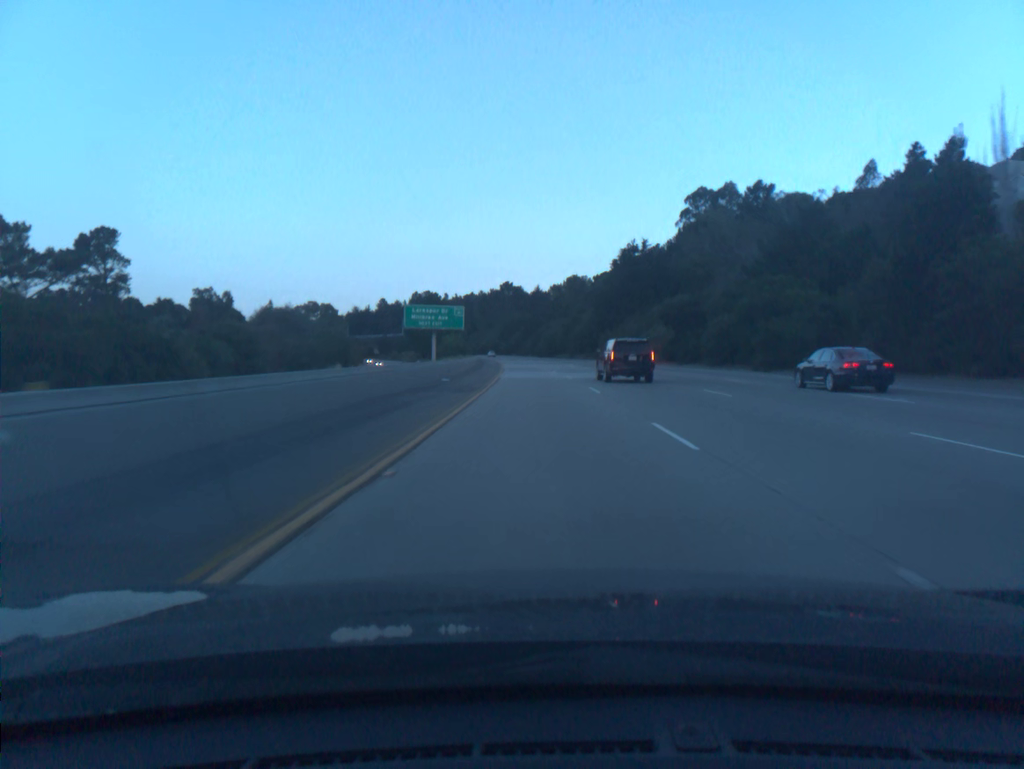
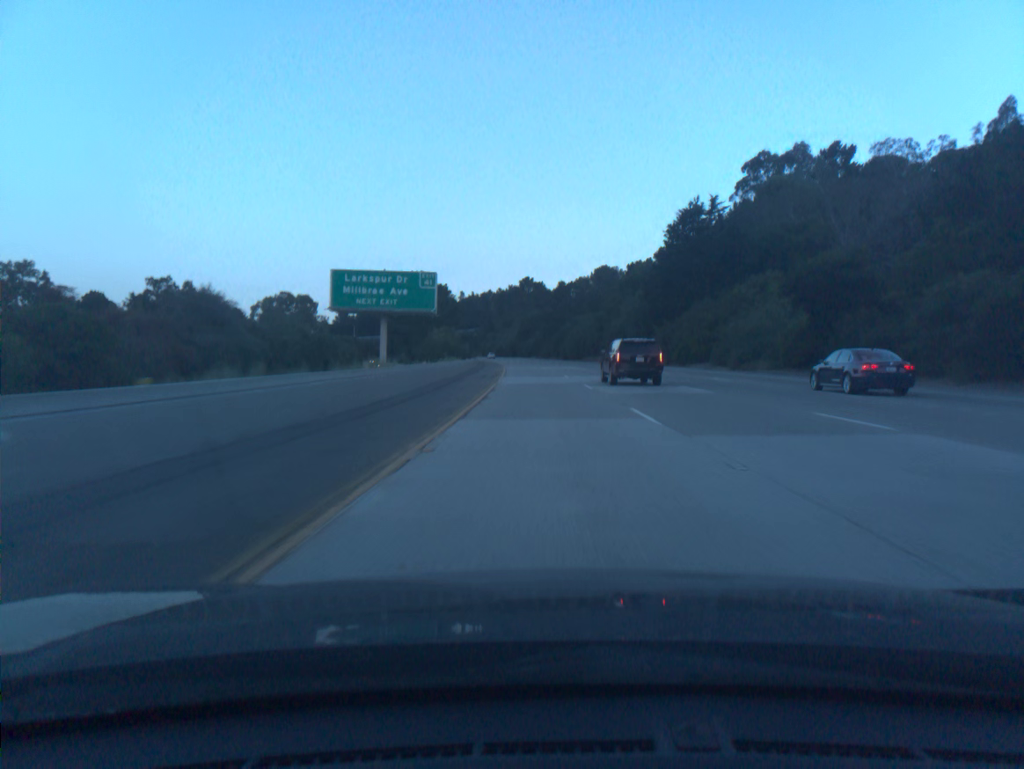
(-0.6, +39.3) m; -2°
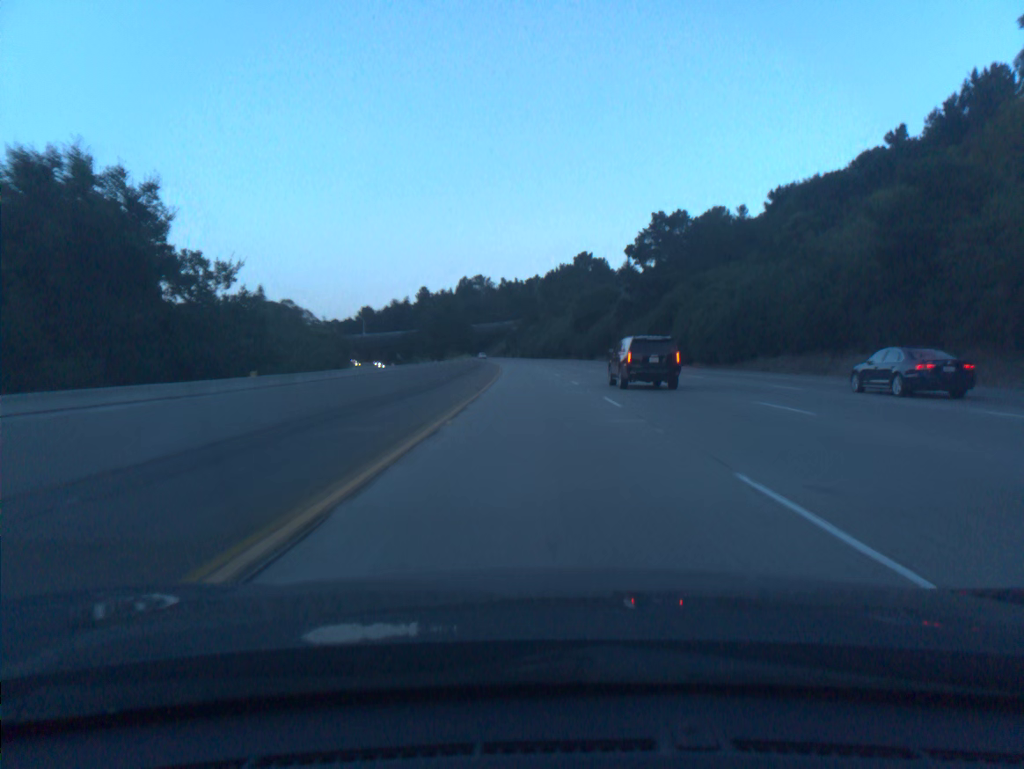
(-3.1, +98.1) m; -4°
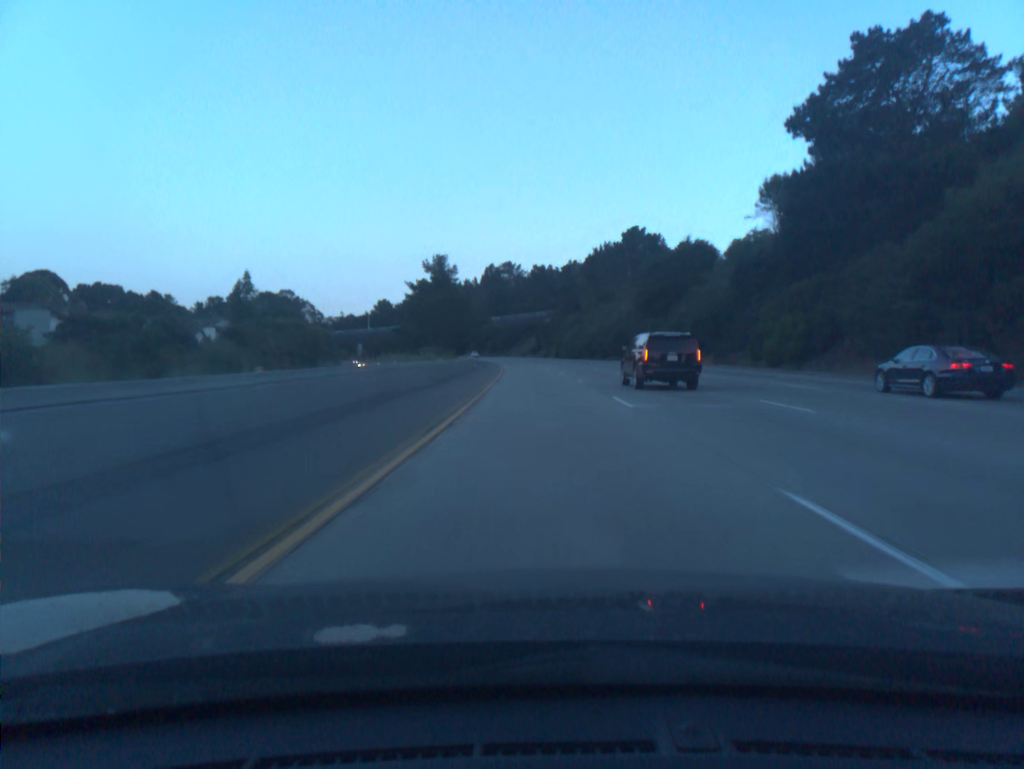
(-1.5, +58.8) m; -3°
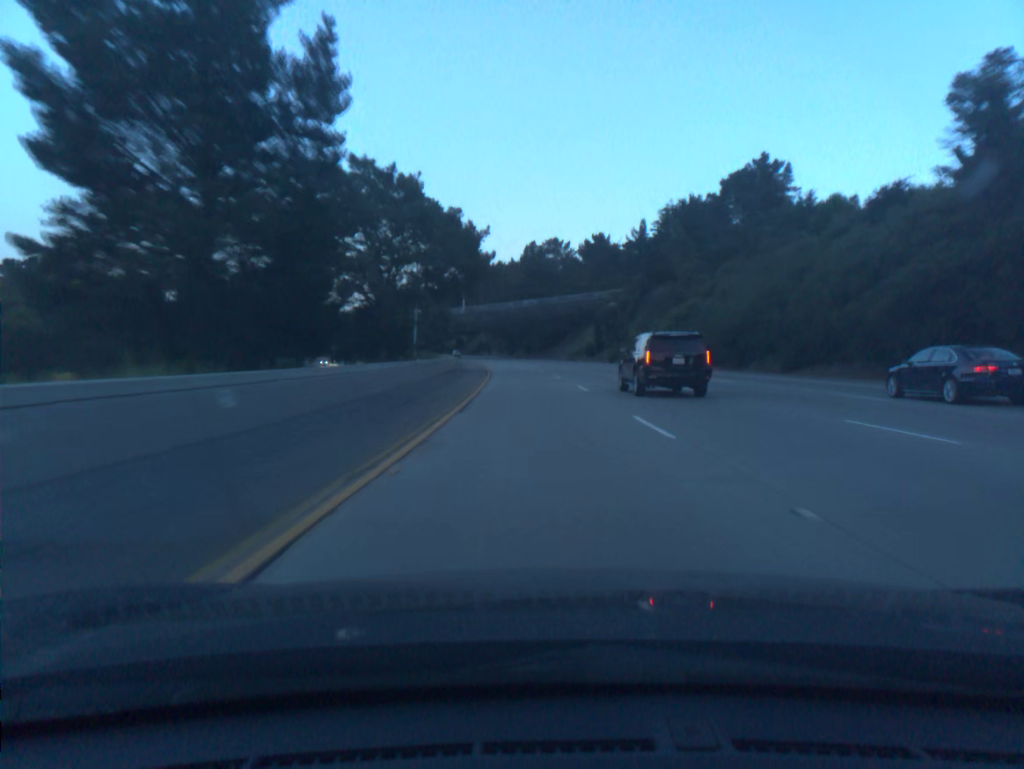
(-2.1, +78.4) m; -3°
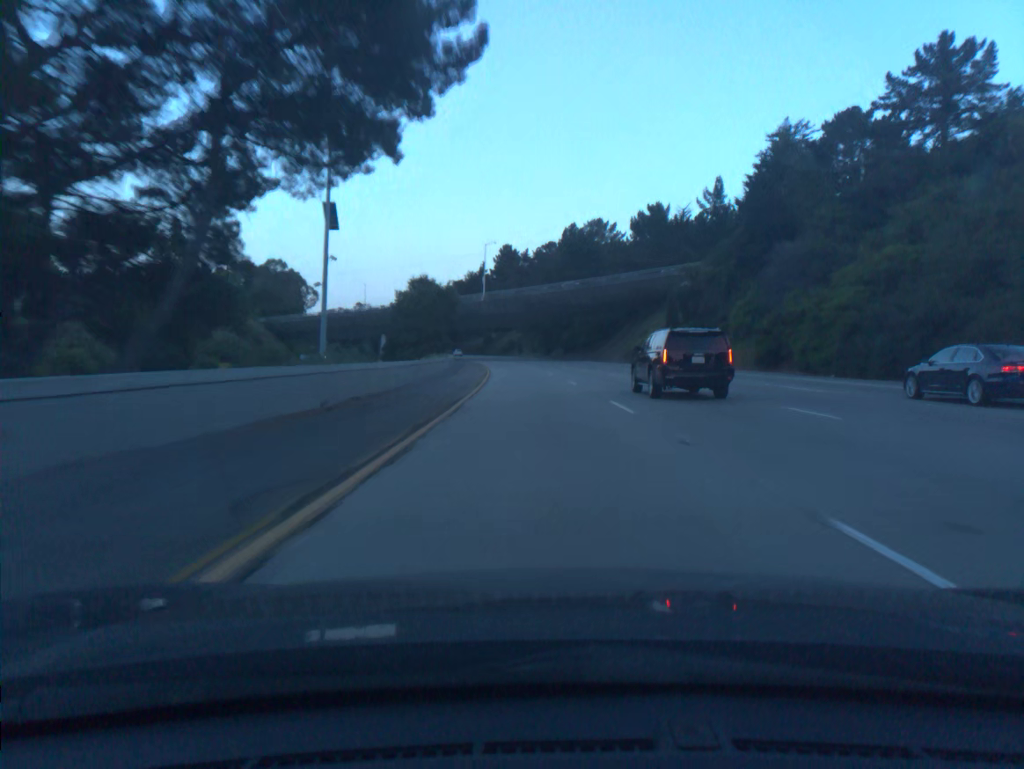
(-0.9, +39.3) m; -3°
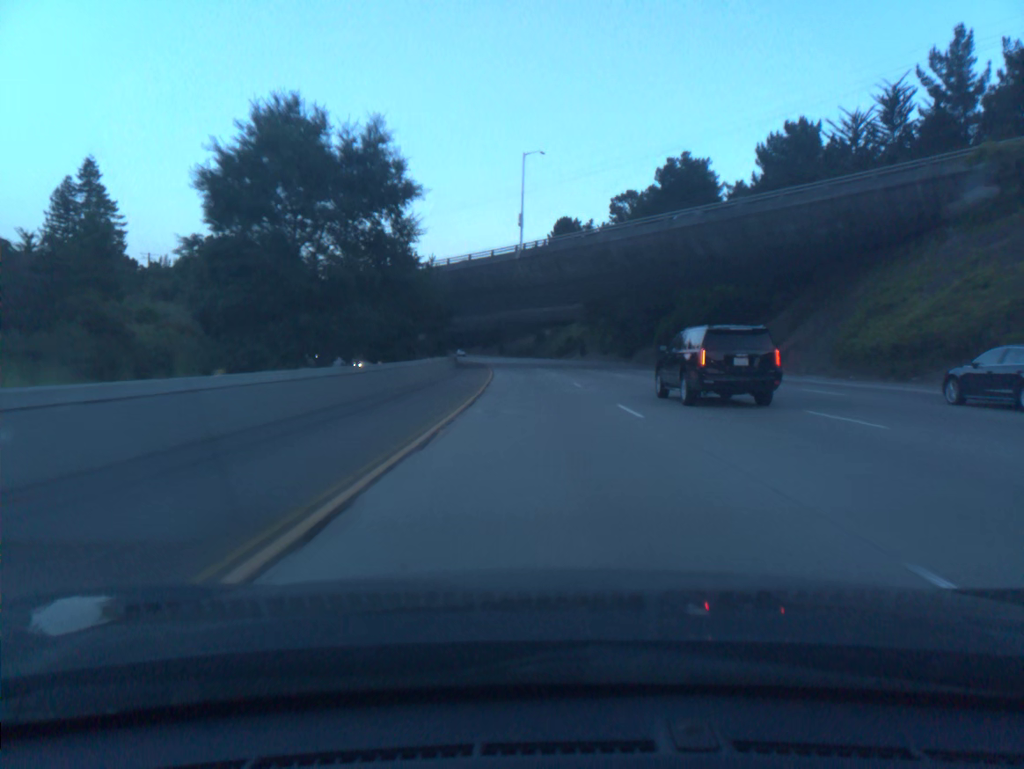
(-2.3, +58.9) m; -4°
